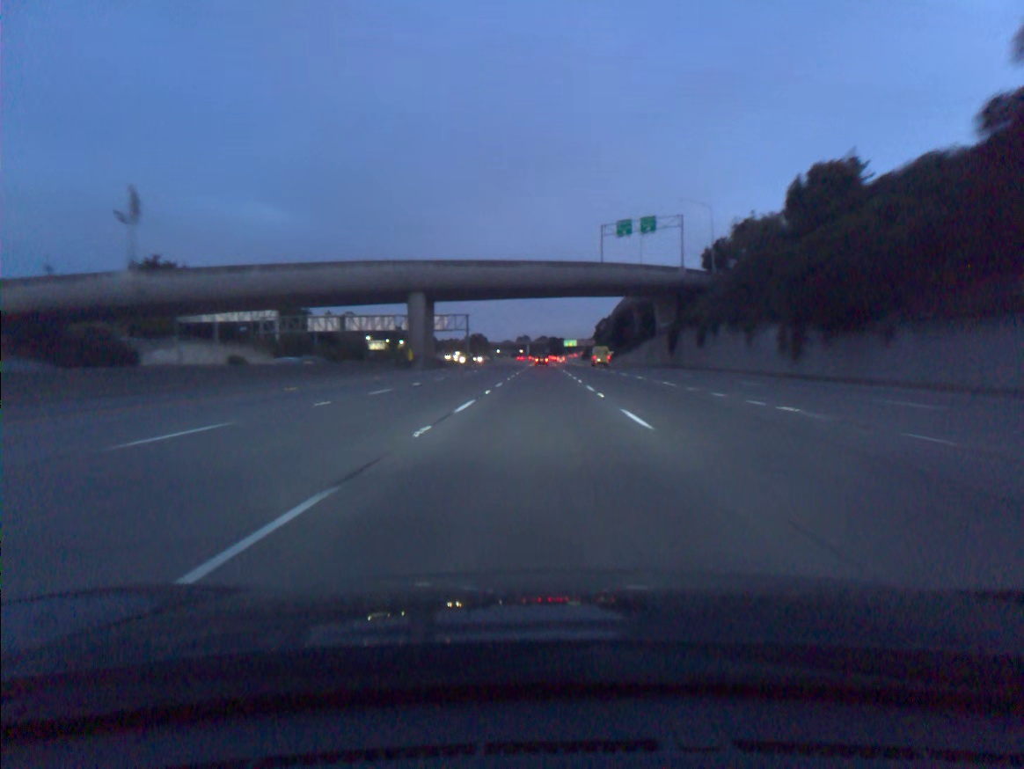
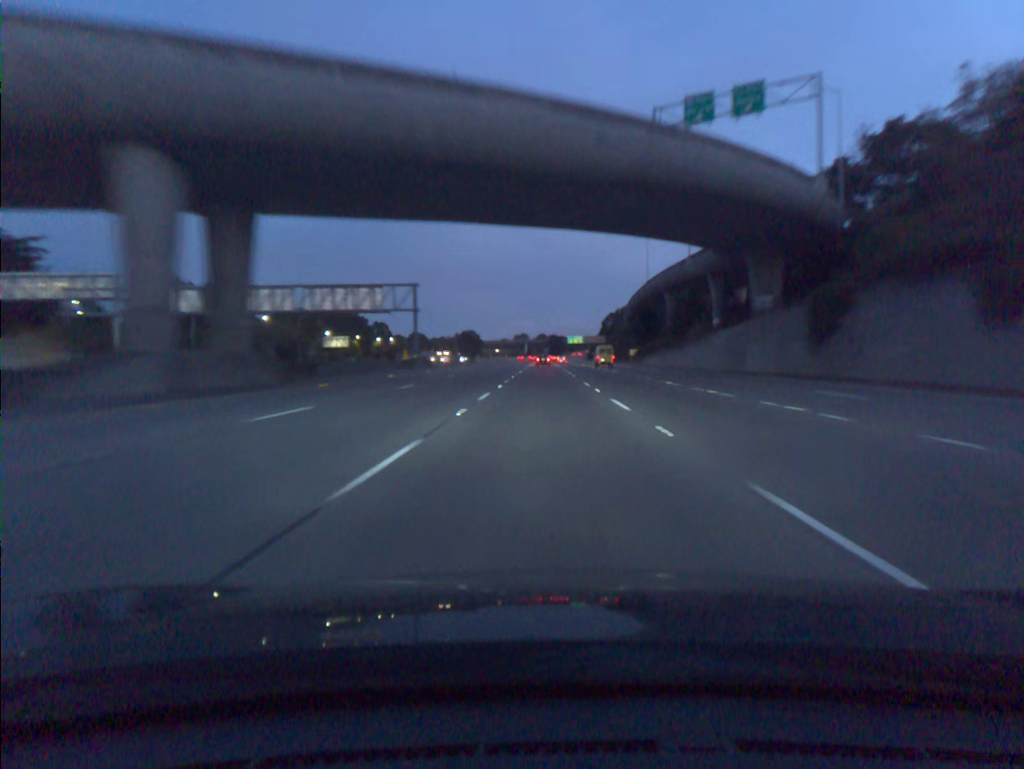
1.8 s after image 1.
(0.0, +54.4) m; 0°
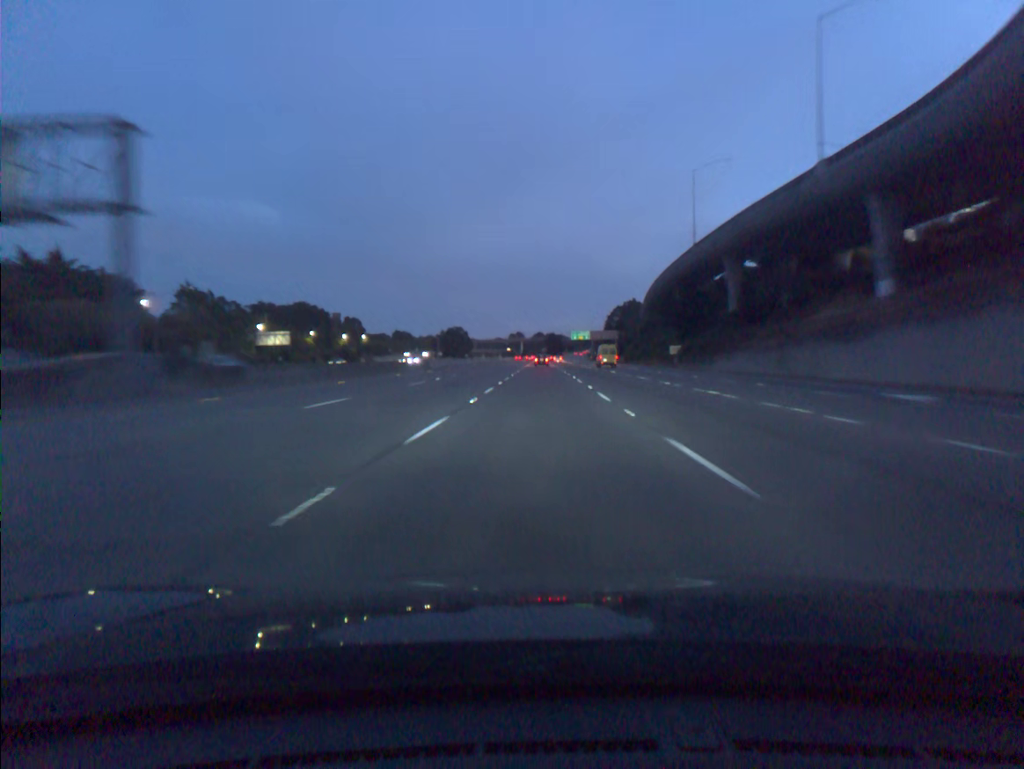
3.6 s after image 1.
(+0.1, +54.5) m; 0°
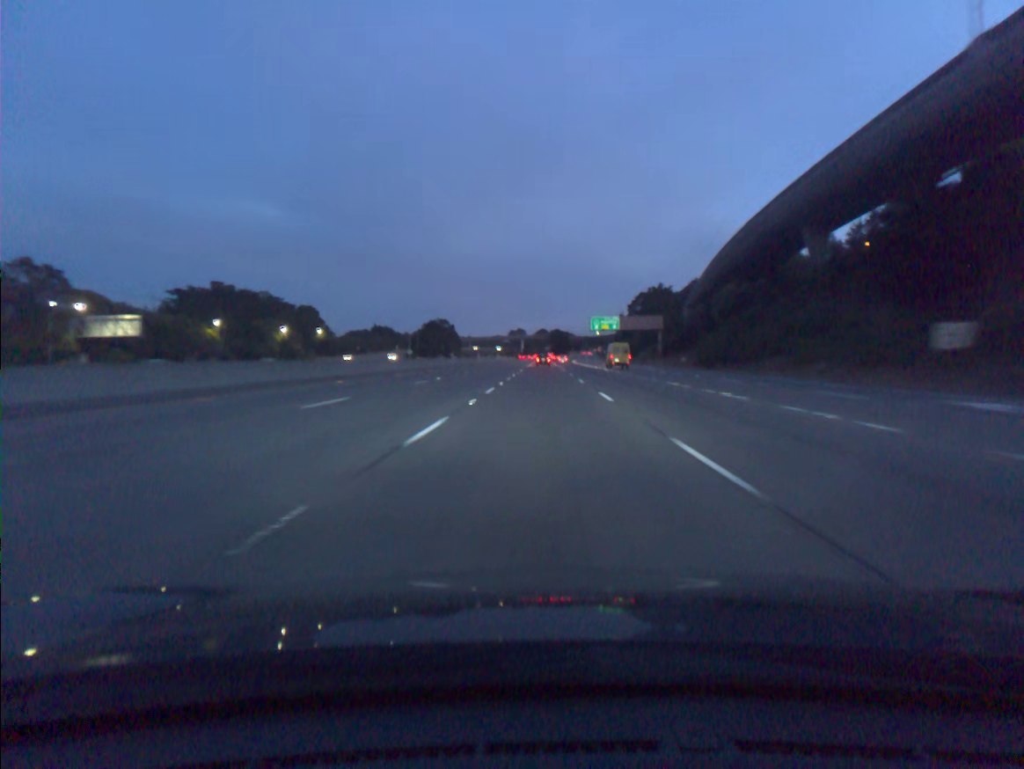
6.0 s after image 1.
(-0.1, +73.0) m; 0°
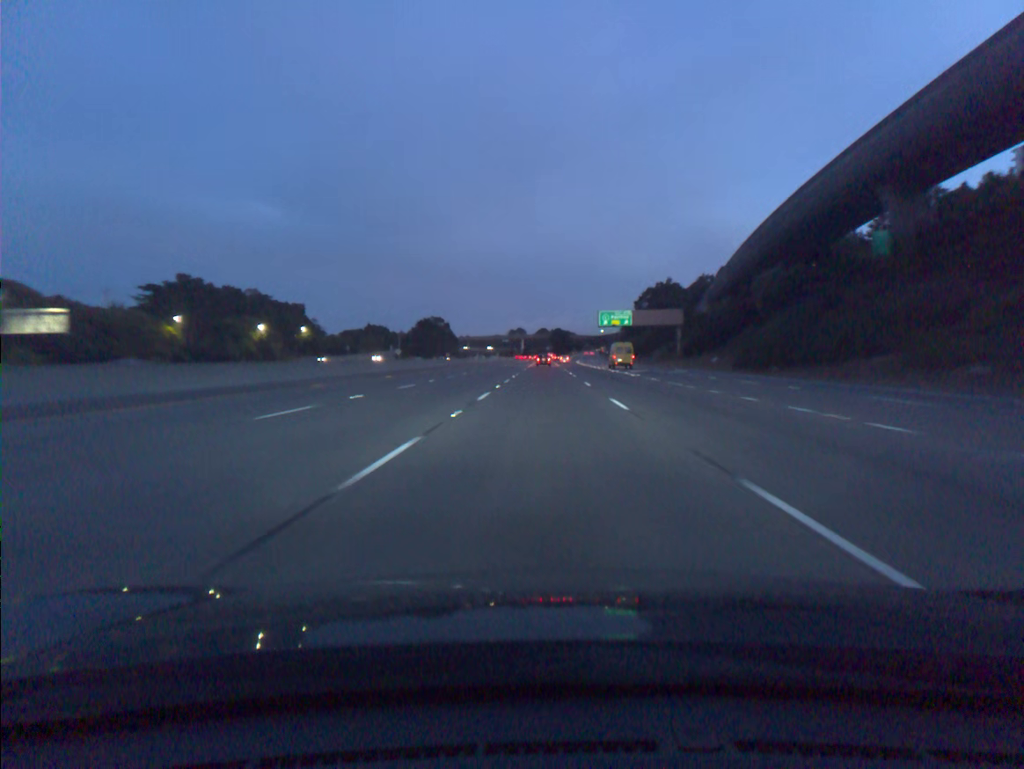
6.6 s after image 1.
(0.0, +18.3) m; 0°
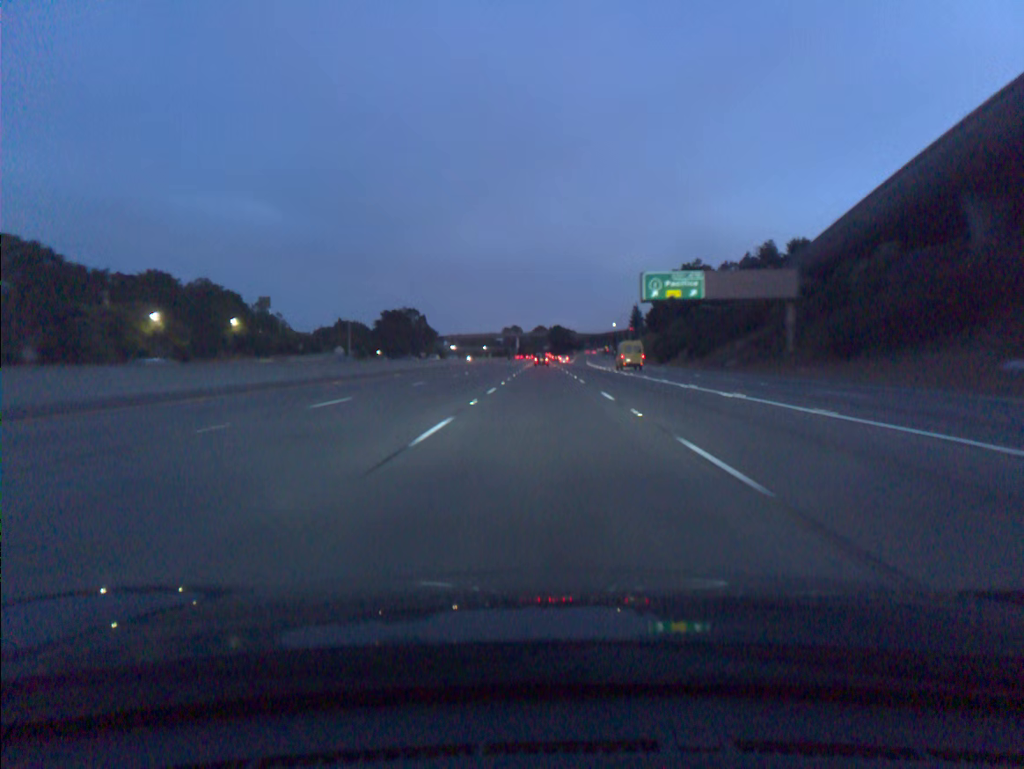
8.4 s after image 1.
(+0.1, +54.8) m; 0°
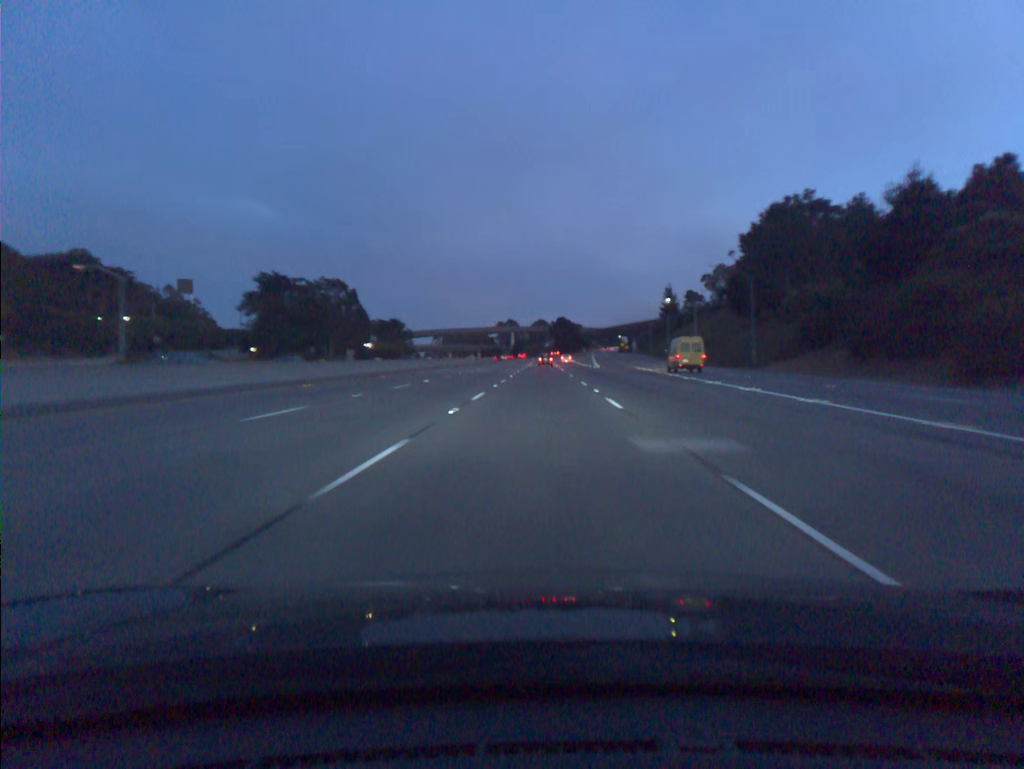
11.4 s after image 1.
(+0.1, +91.4) m; 0°
